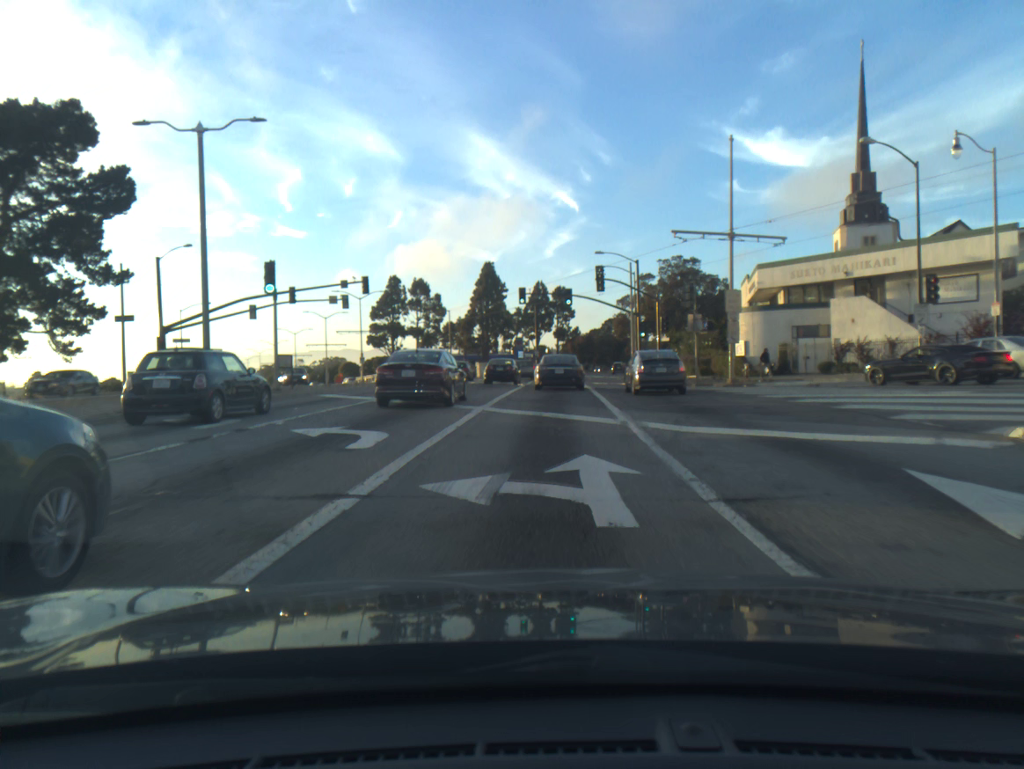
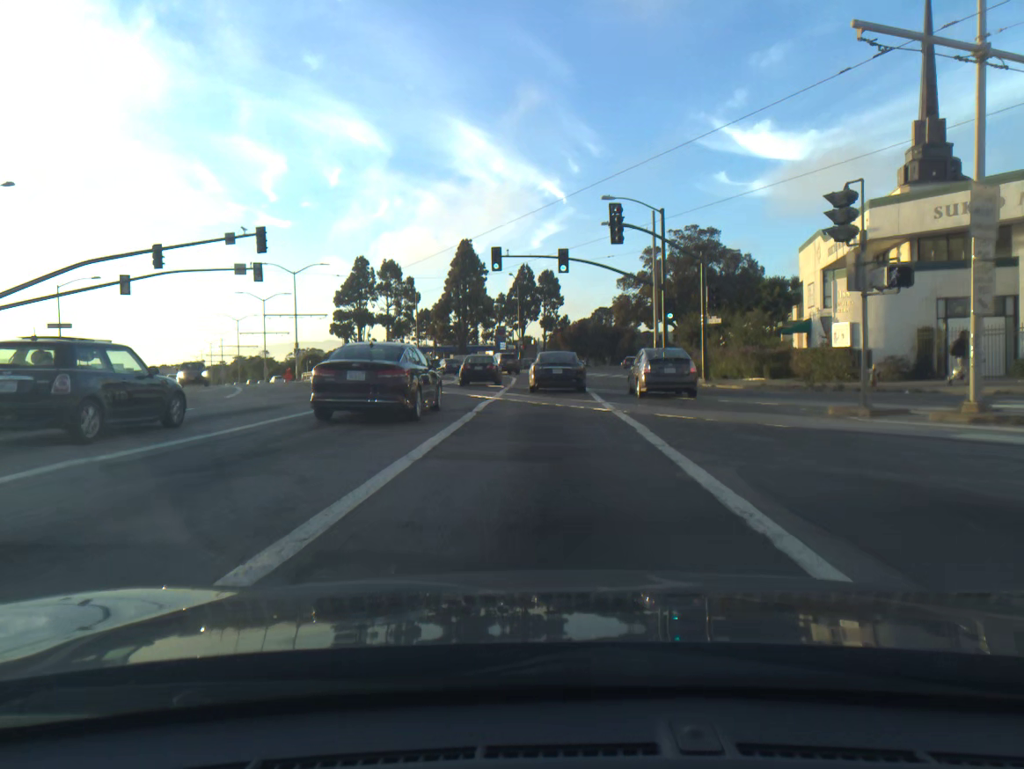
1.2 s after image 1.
(+0.1, +18.8) m; +1°
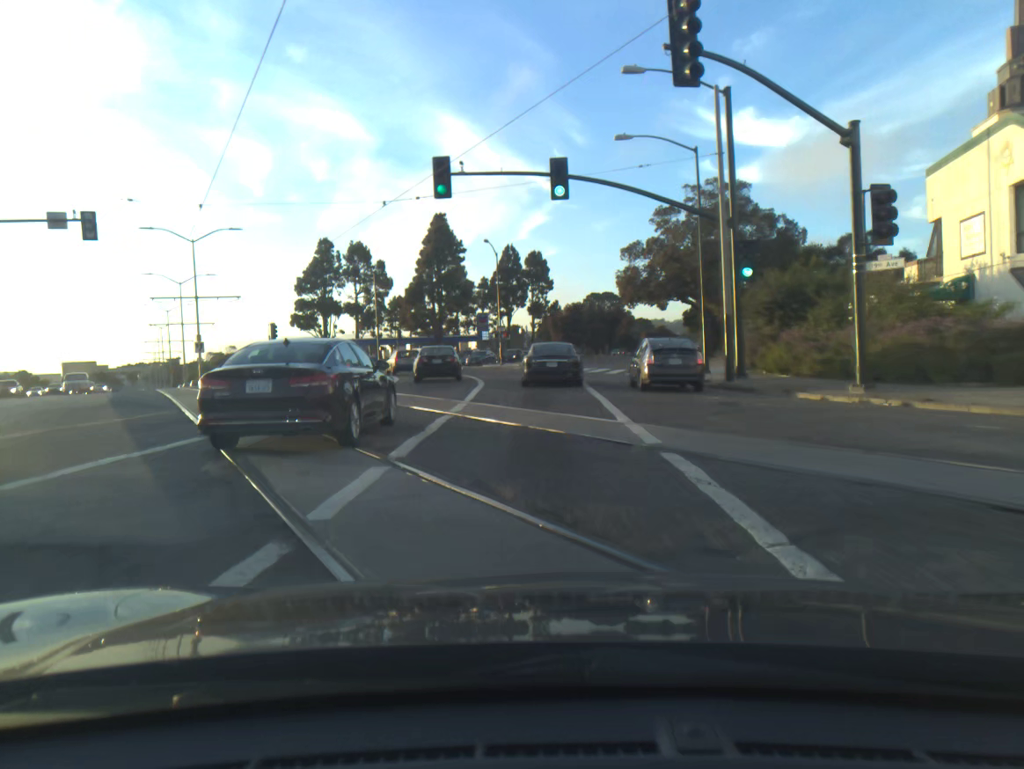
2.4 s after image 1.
(+0.1, +18.6) m; +1°
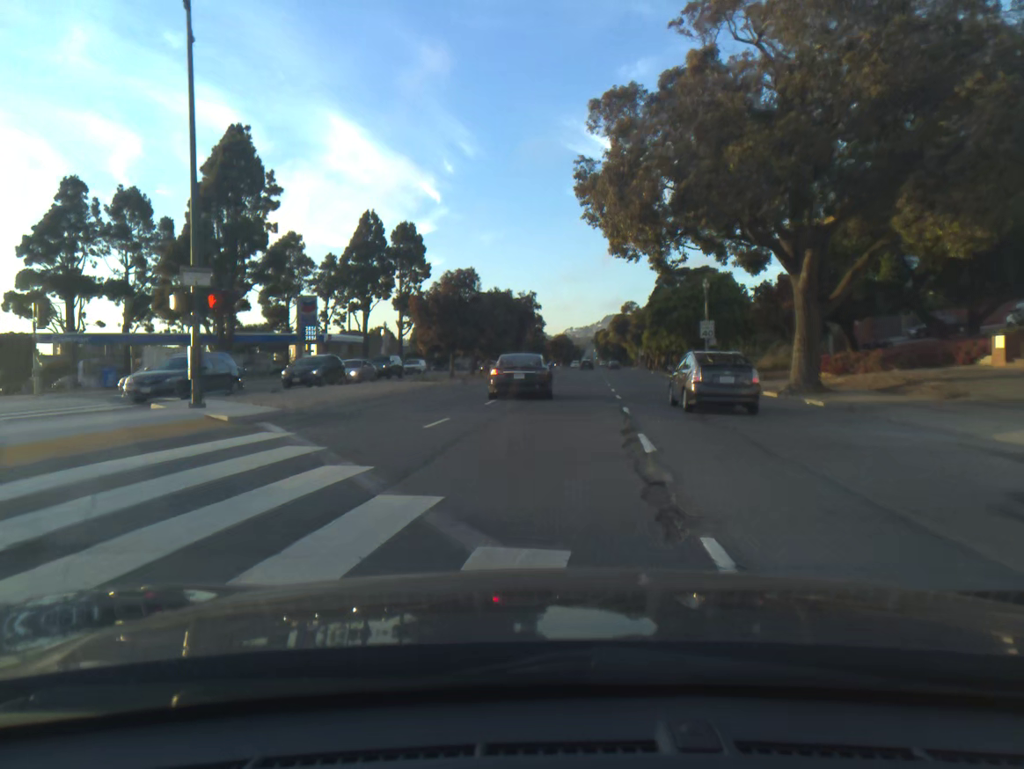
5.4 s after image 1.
(+1.3, +46.7) m; +8°
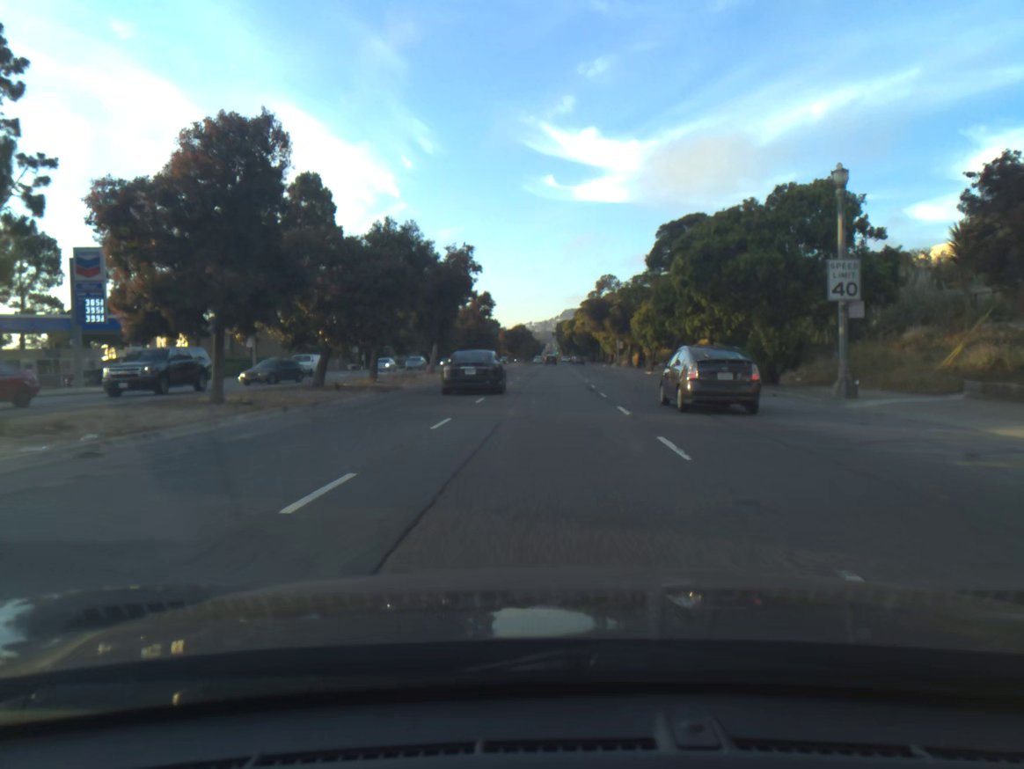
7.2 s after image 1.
(+1.0, +29.8) m; +3°
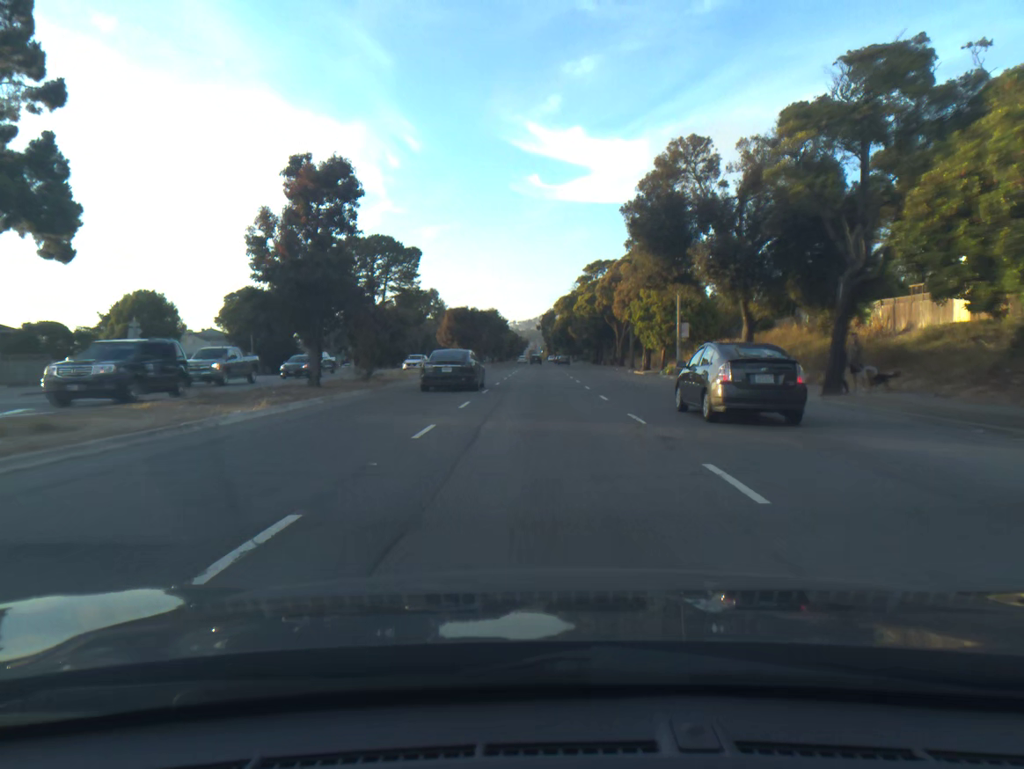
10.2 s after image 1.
(+0.7, +53.6) m; +1°
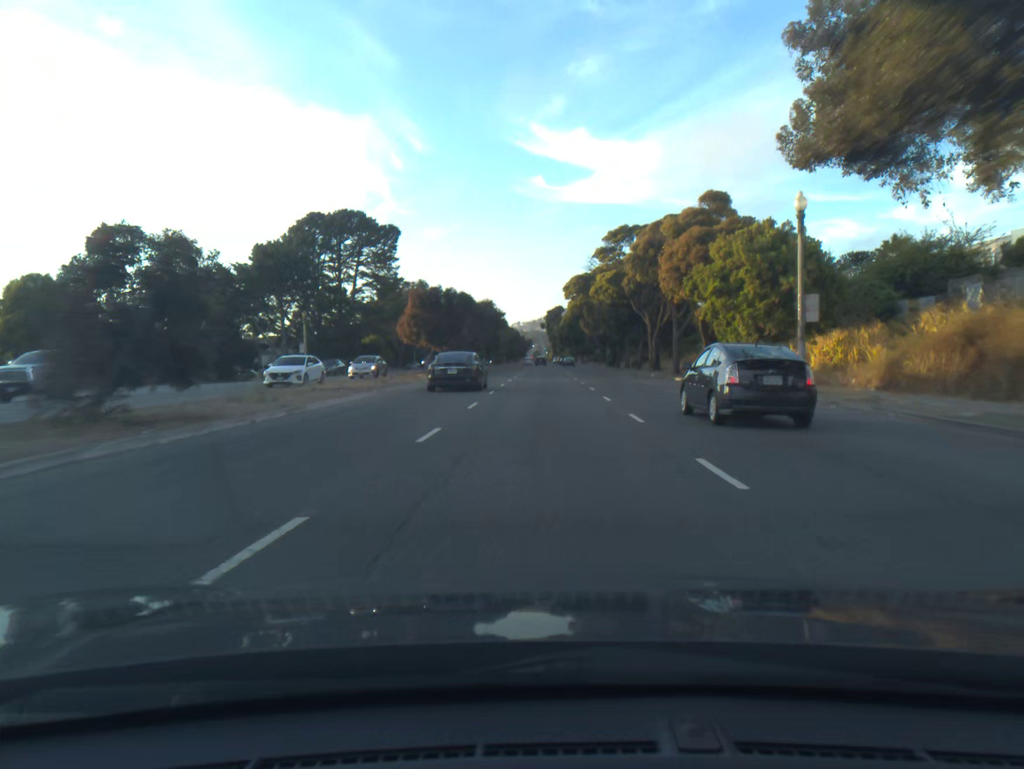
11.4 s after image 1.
(0.0, +21.5) m; 0°
